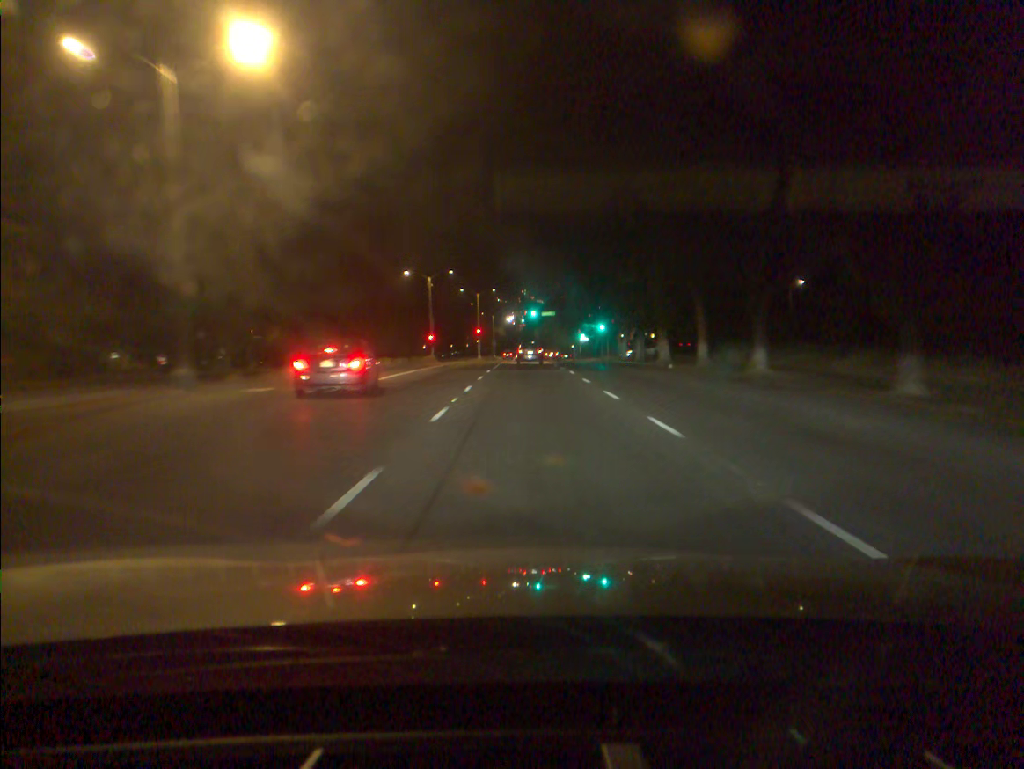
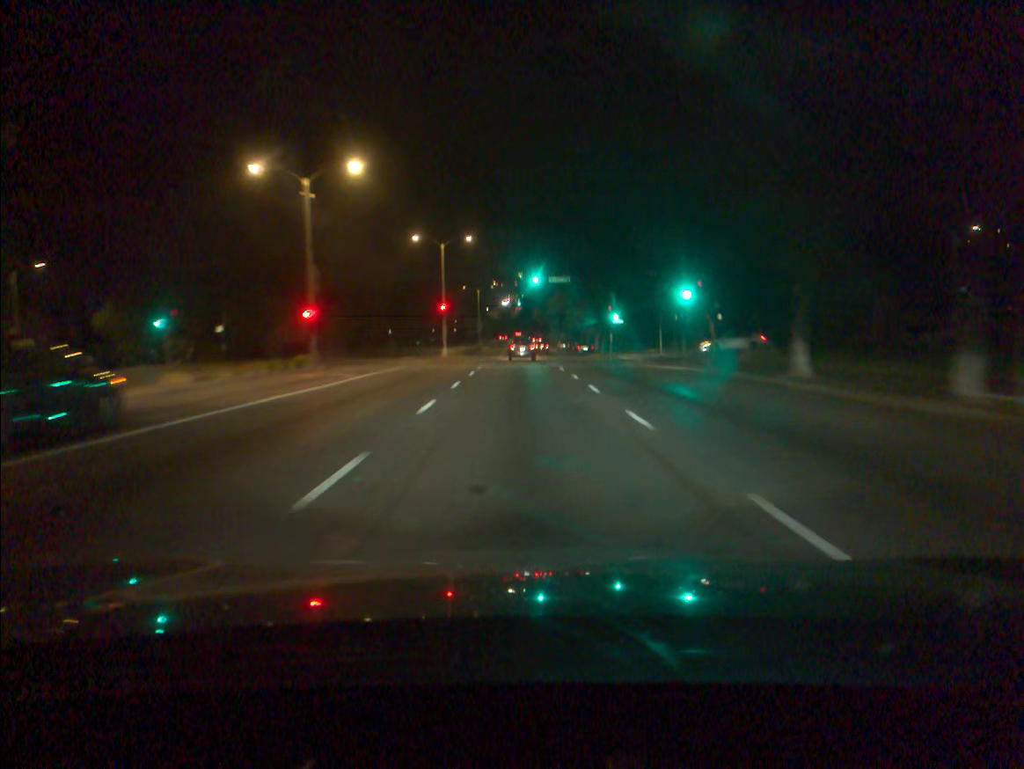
(0.0, +43.6) m; 0°
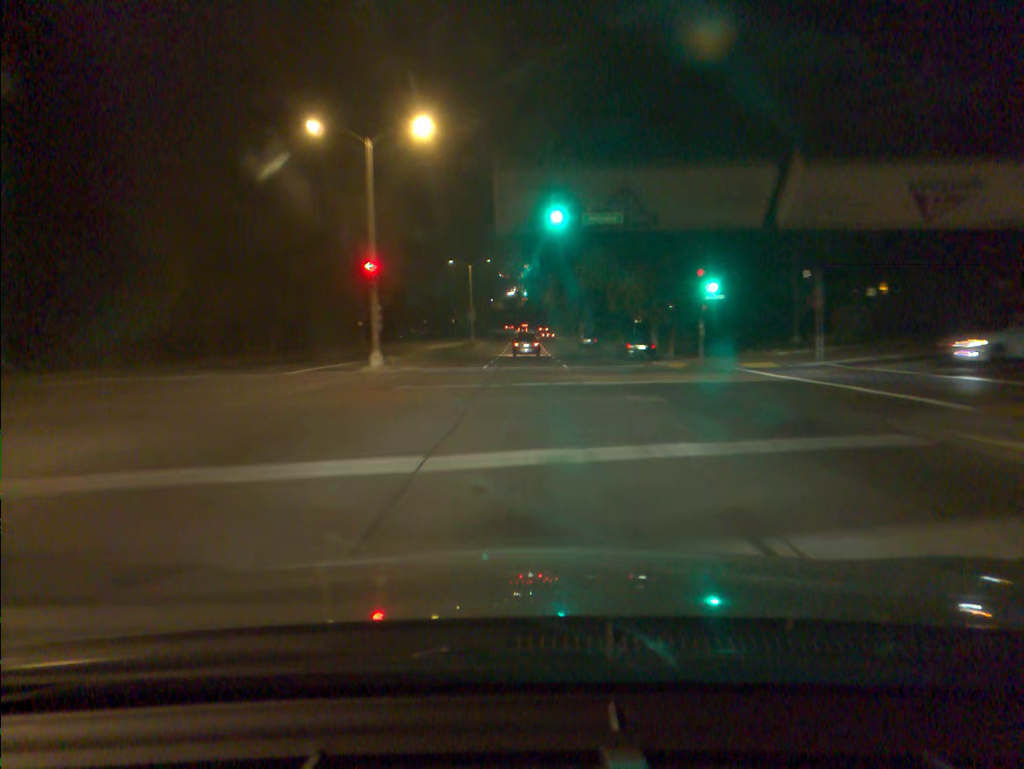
(-0.3, +33.2) m; 0°
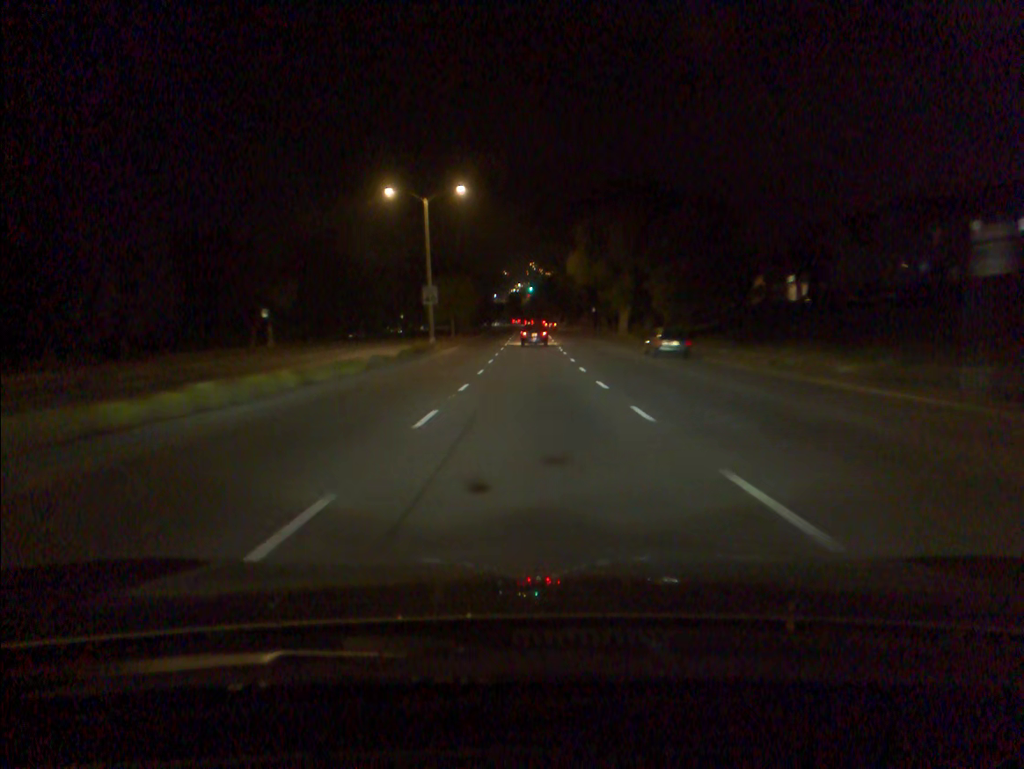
(-0.1, +44.7) m; 0°
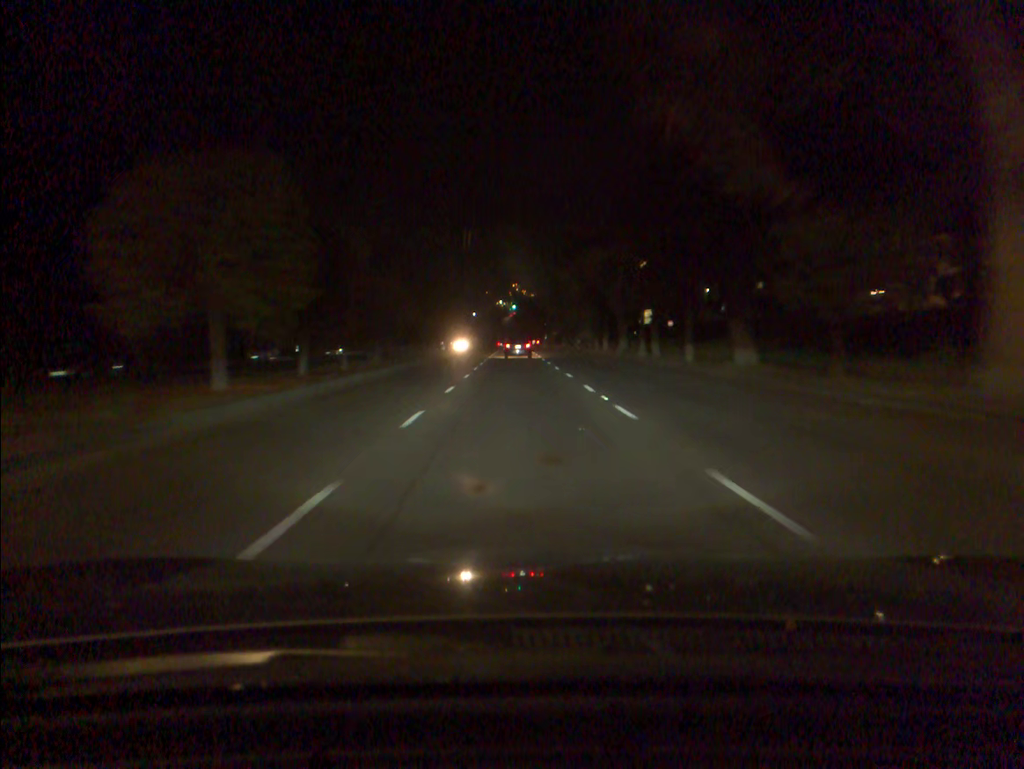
(+0.3, +58.1) m; +1°
